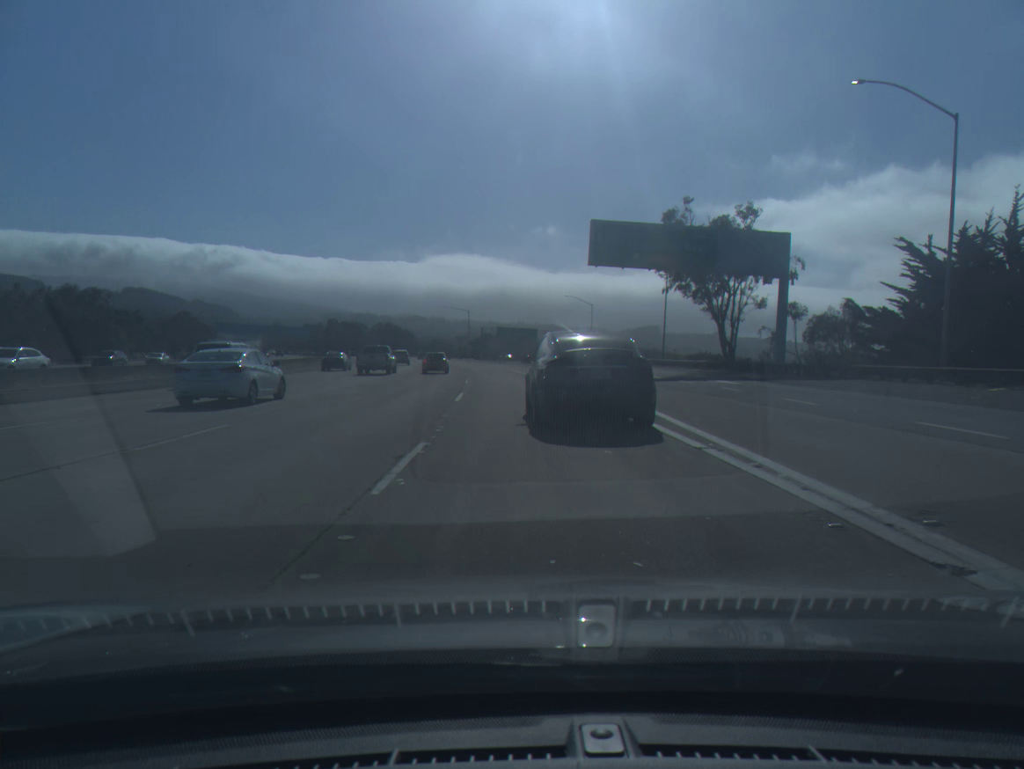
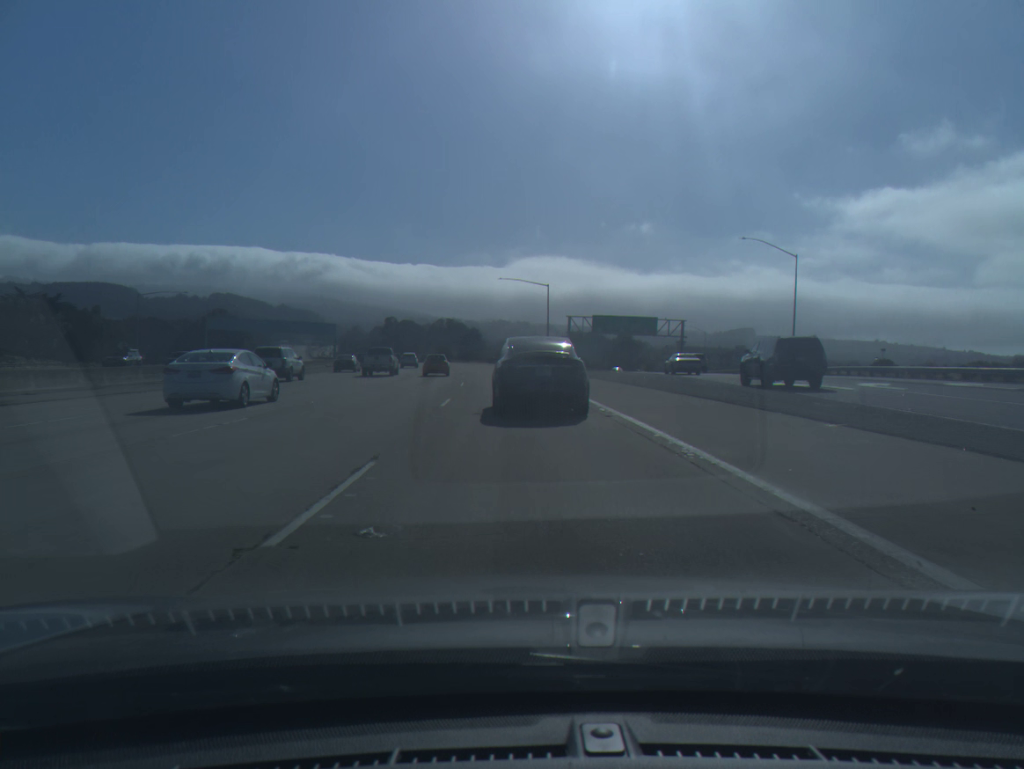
(-3.5, +71.5) m; -6°
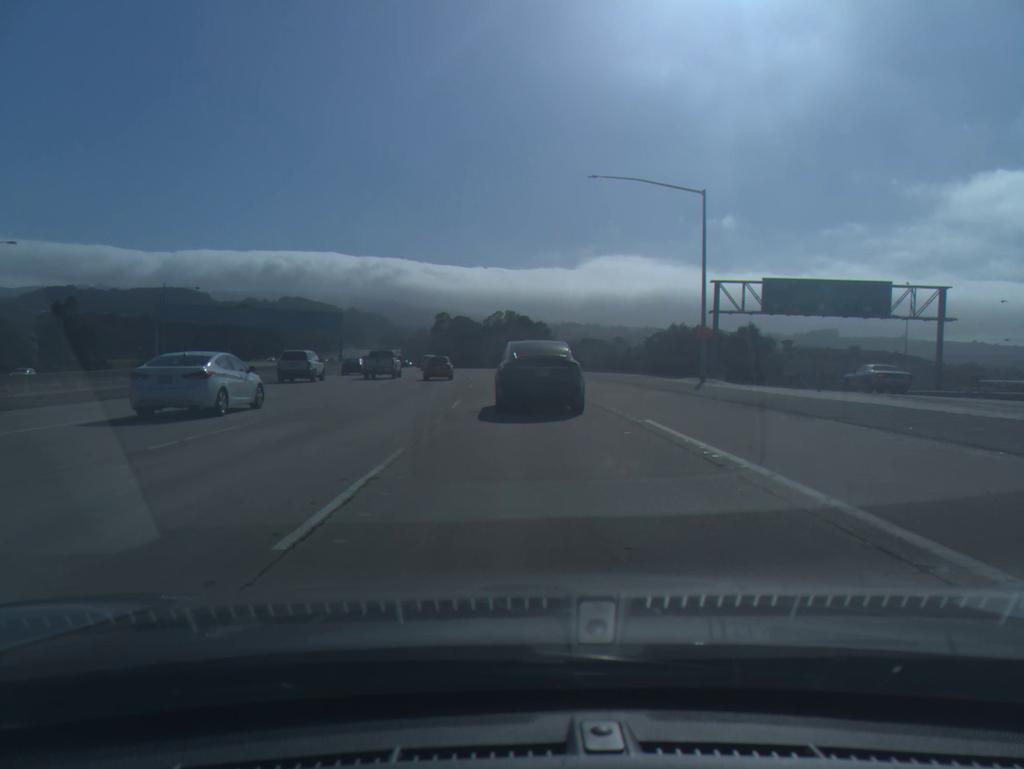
(-2.7, +59.1) m; -5°
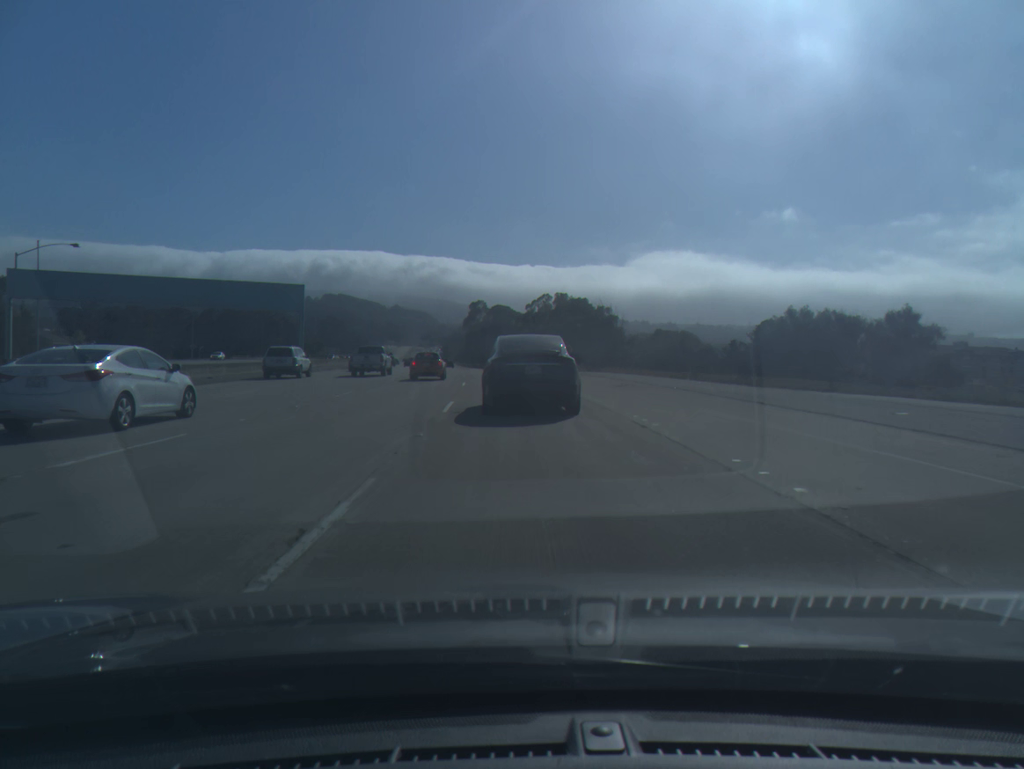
(-1.4, +46.6) m; -3°
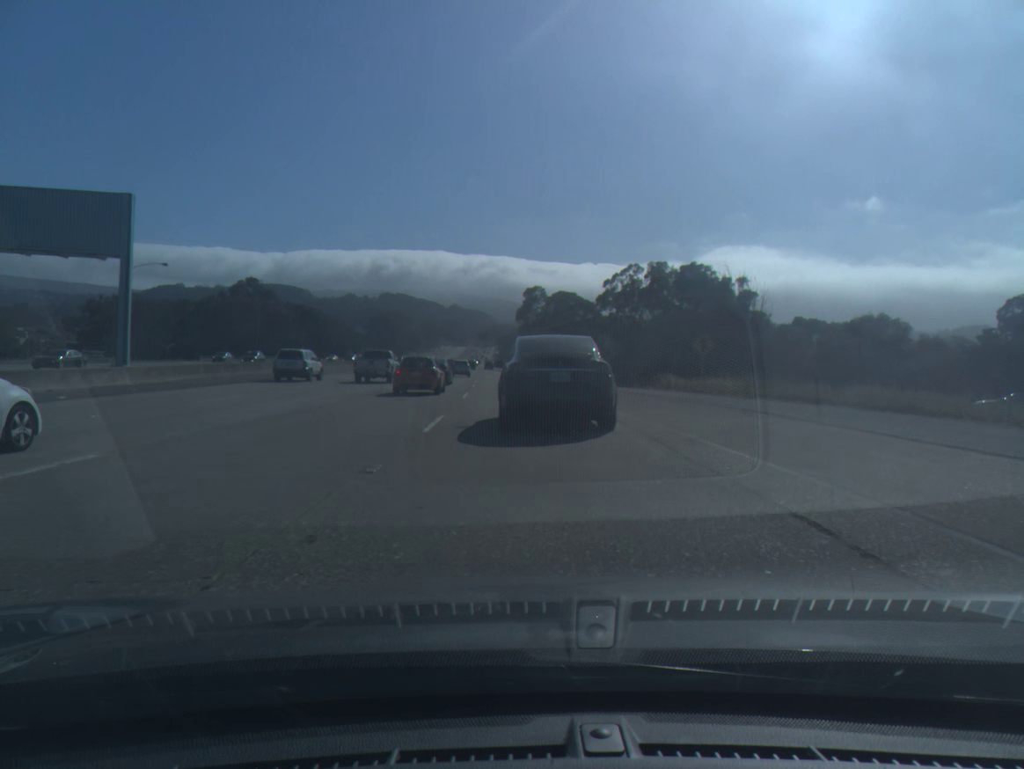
(-1.7, +46.6) m; -4°
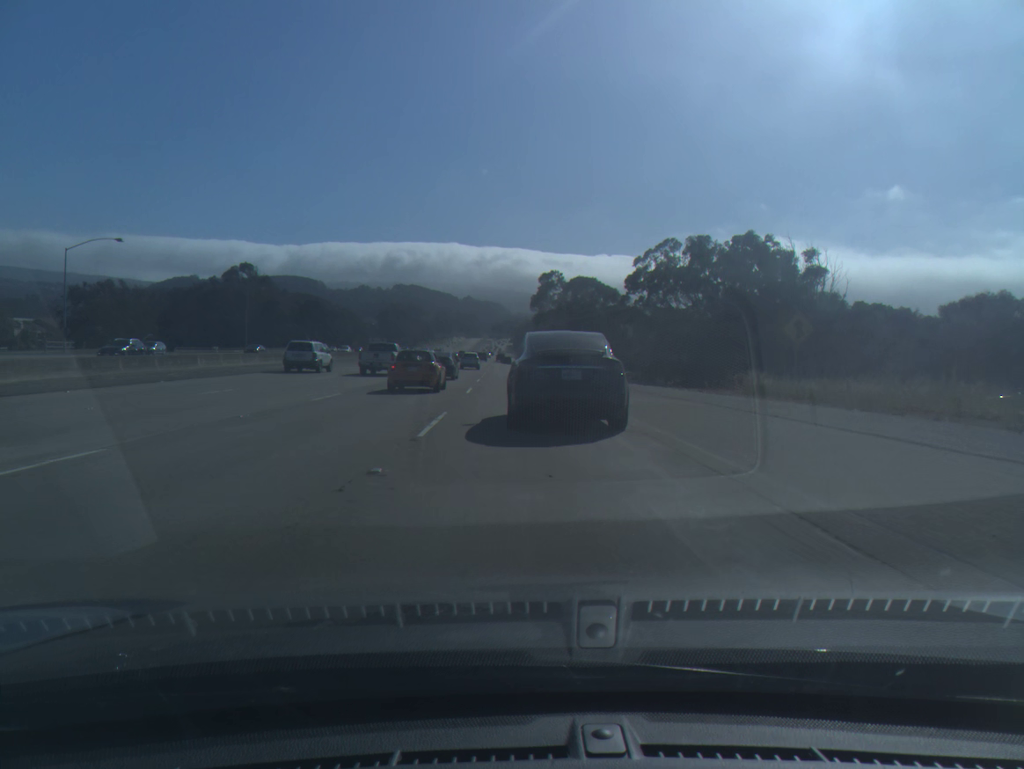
(-0.1, +15.0) m; -1°
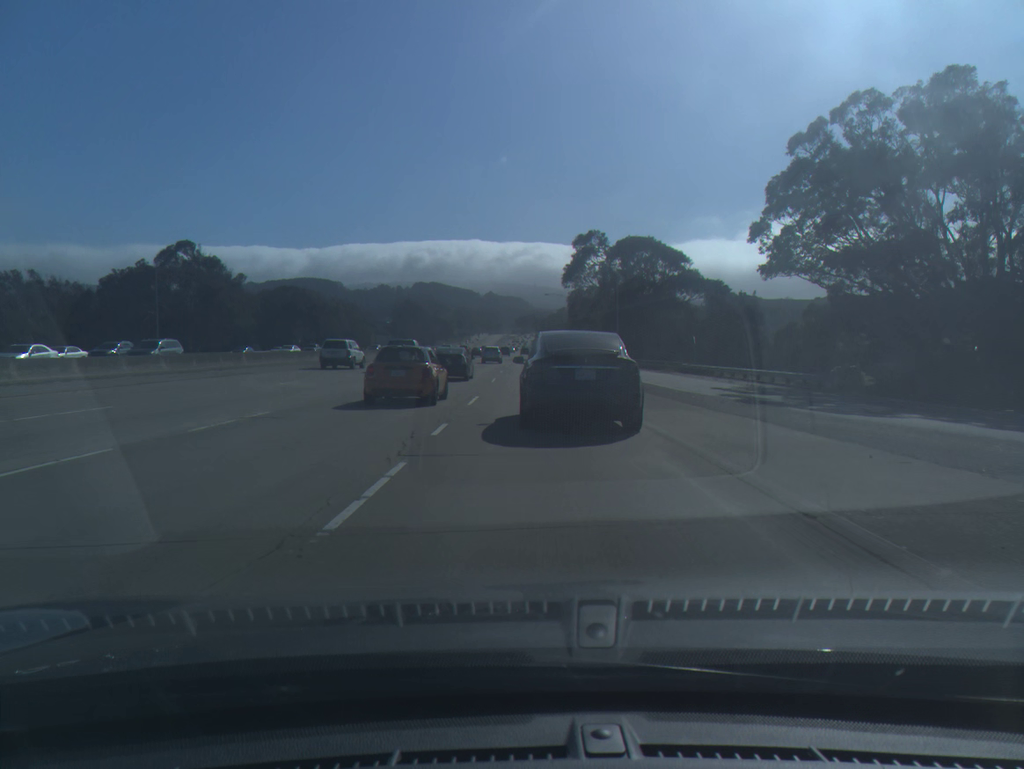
(-0.8, +44.1) m; -2°
